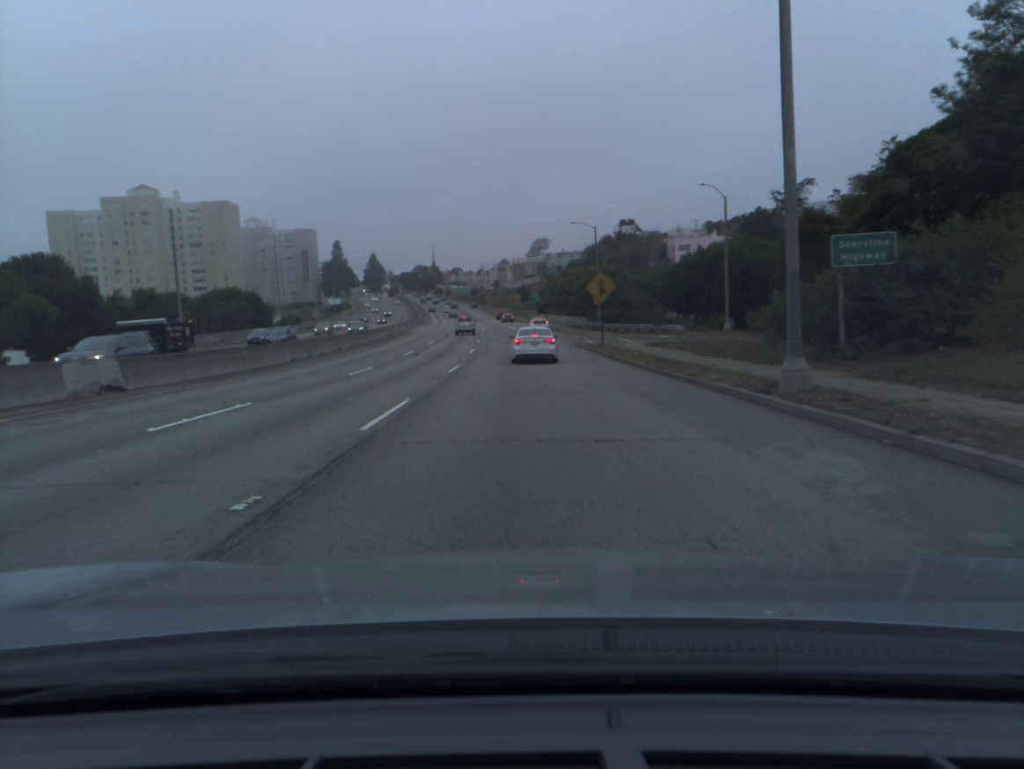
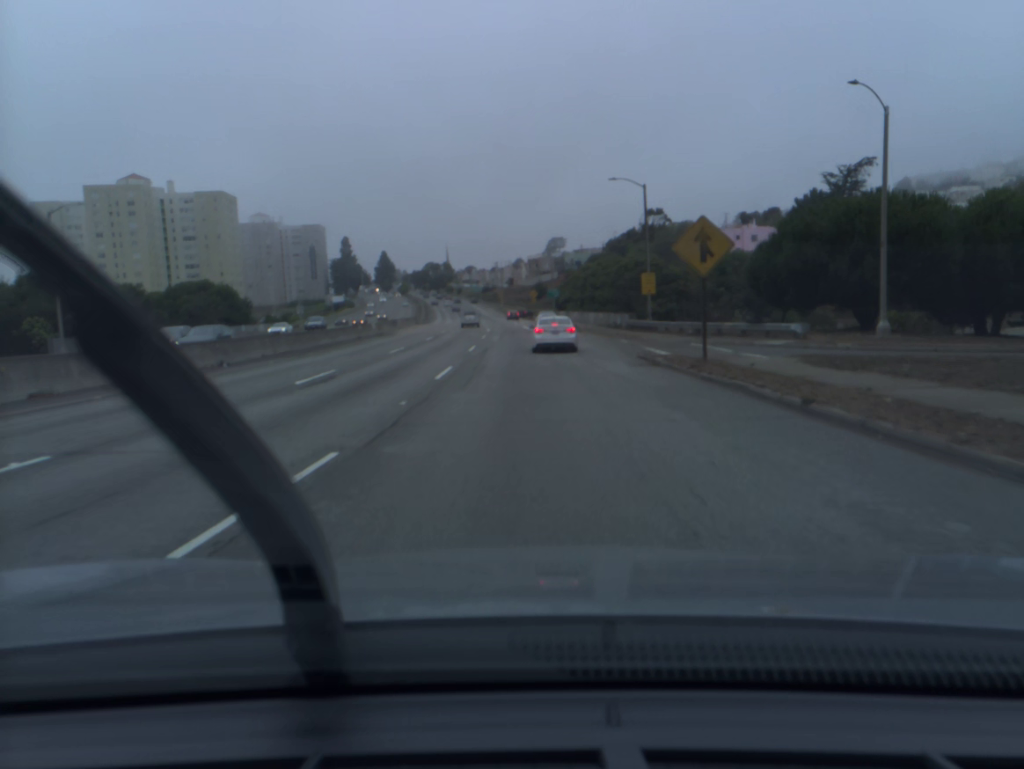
(-0.2, +22.0) m; -1°
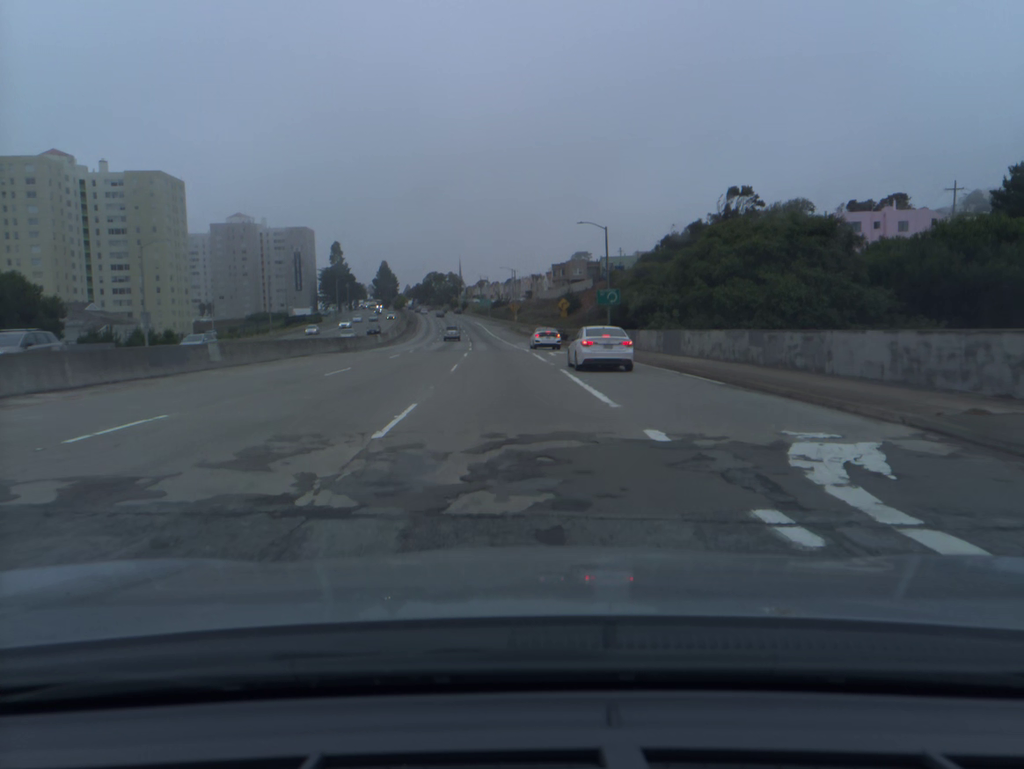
(-0.7, +54.0) m; -1°
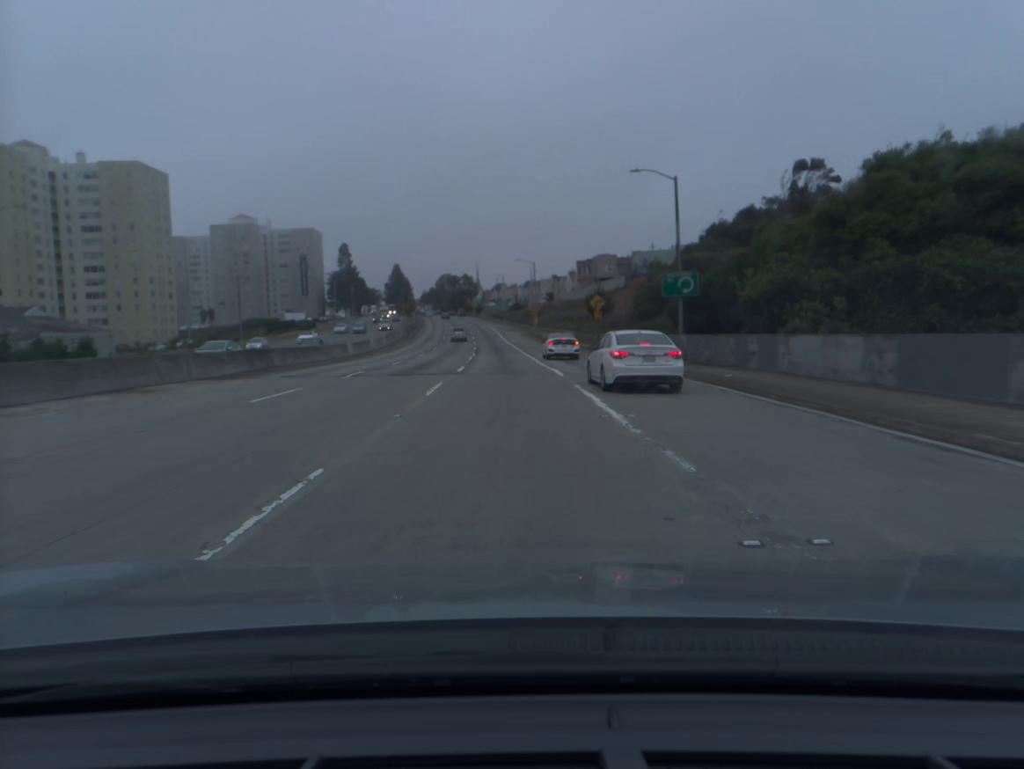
(-0.2, +22.1) m; -1°
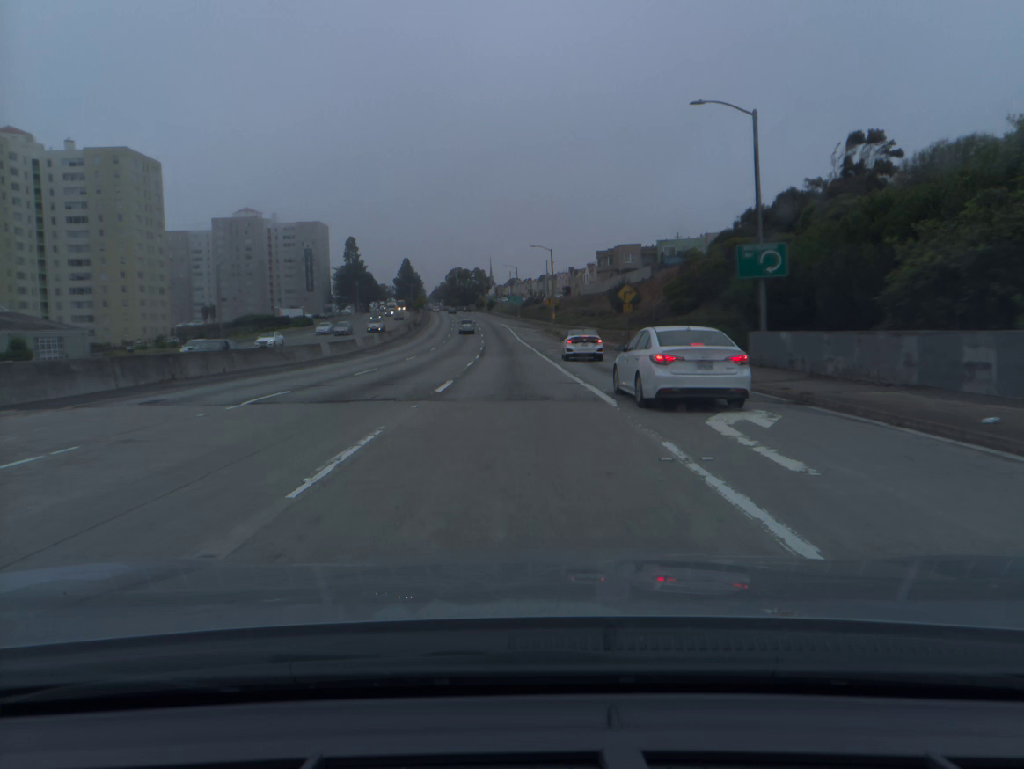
(-0.1, +11.4) m; -1°
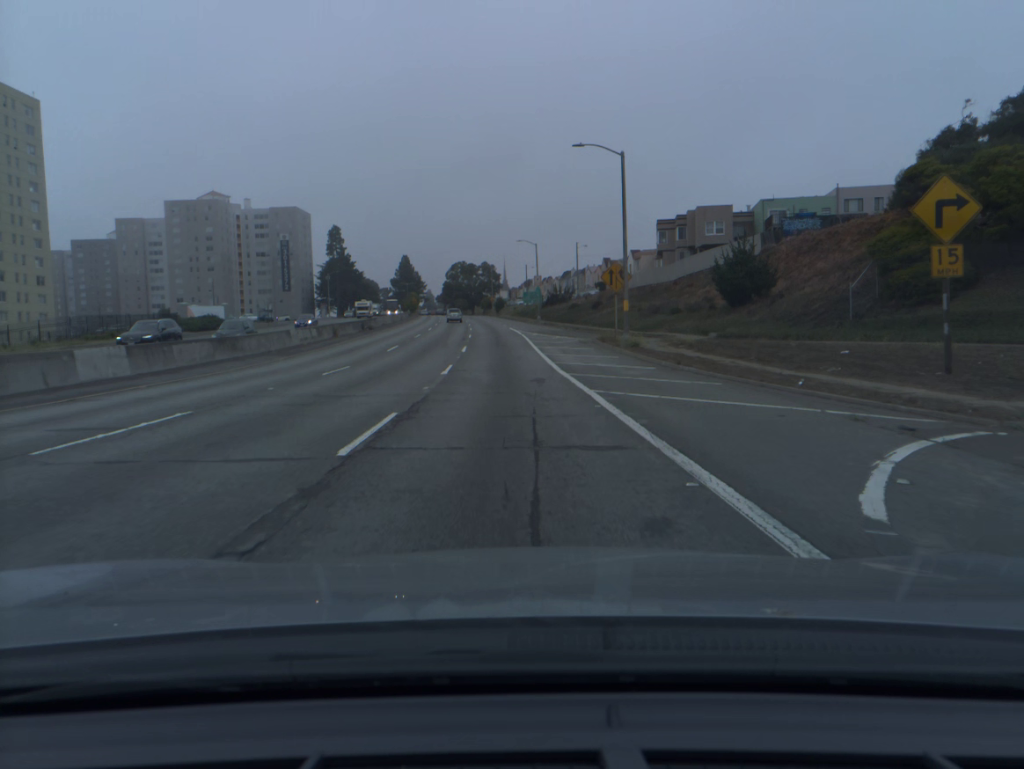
(-0.8, +48.1) m; -1°
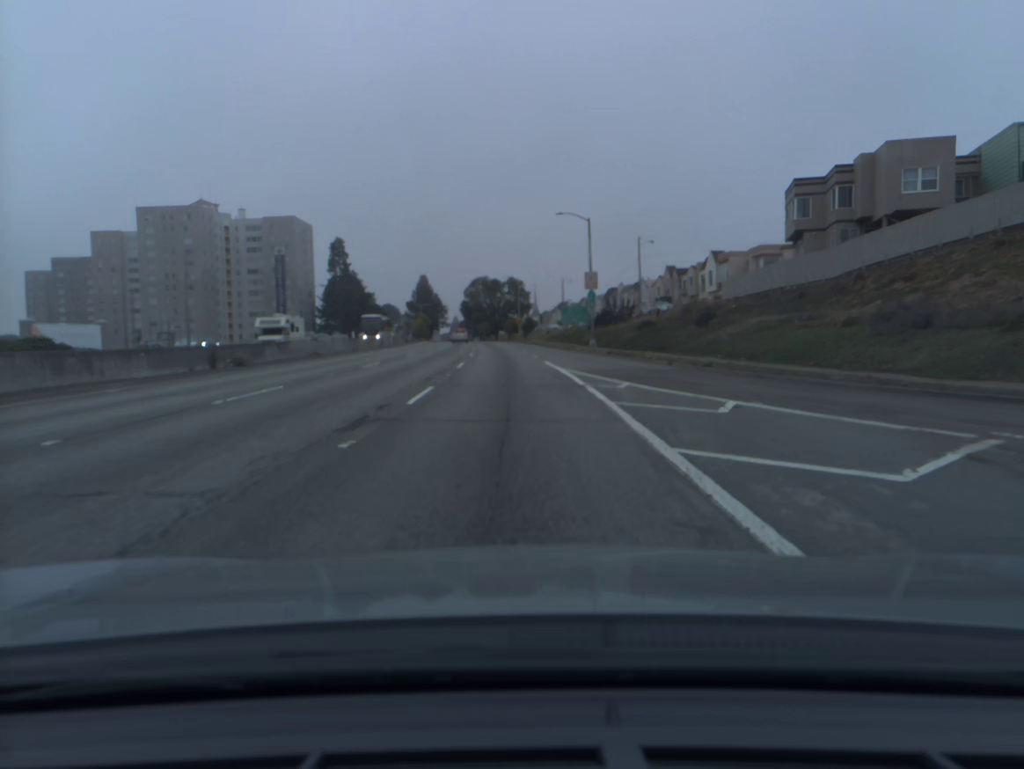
(-0.9, +38.6) m; -2°
